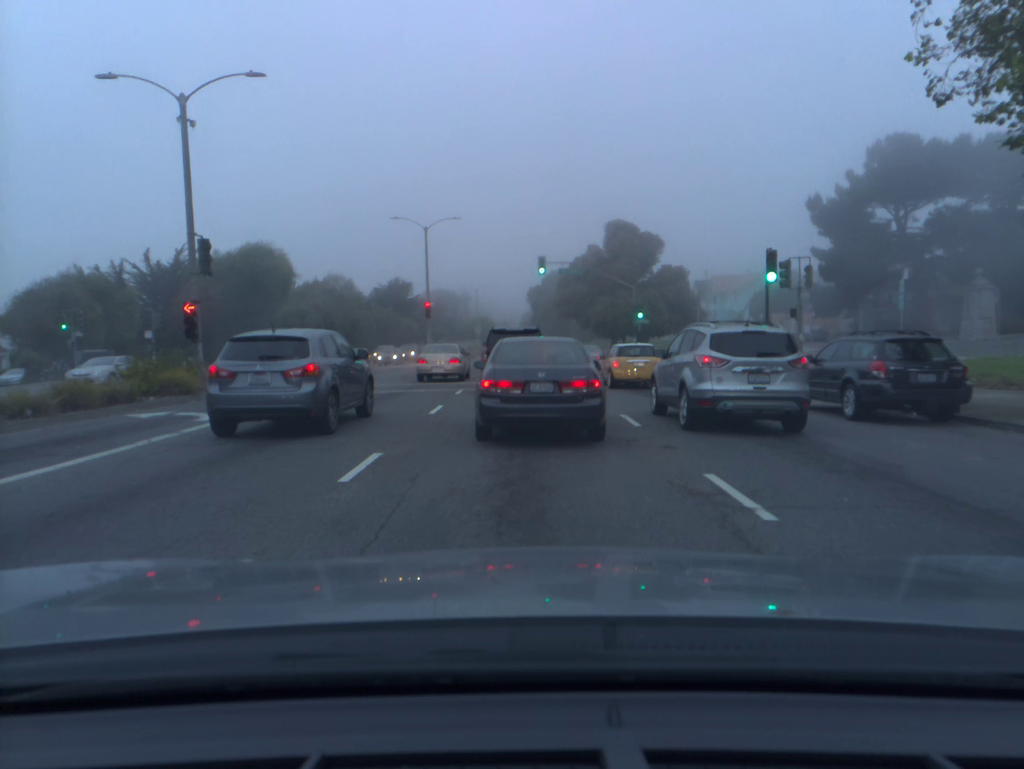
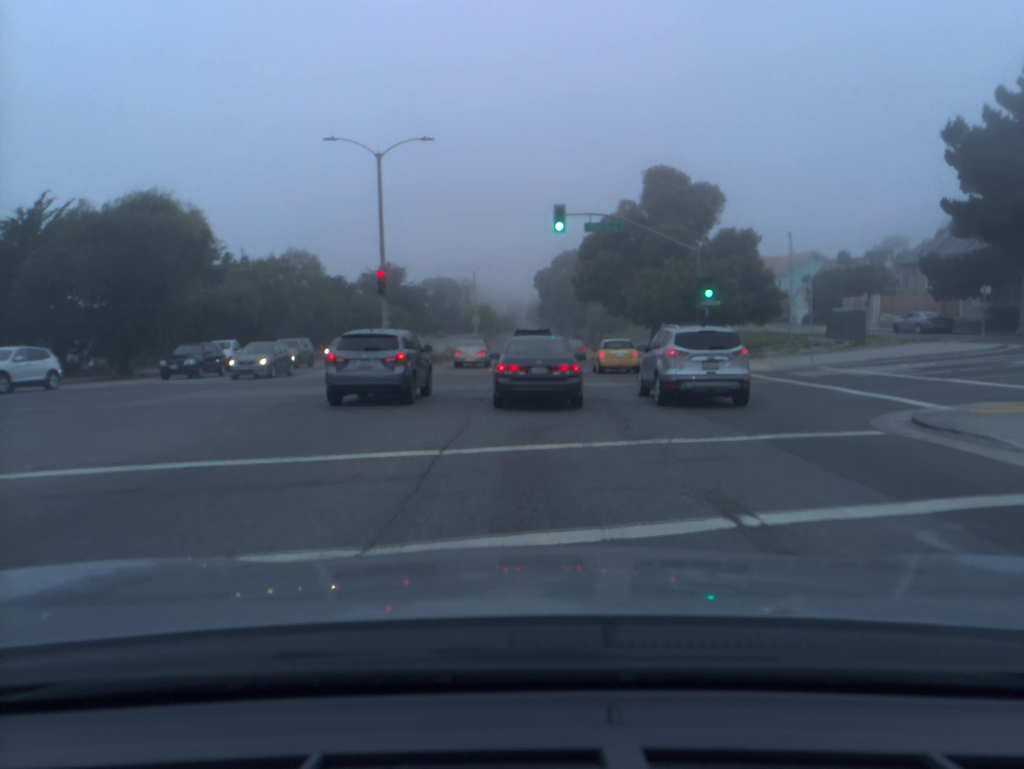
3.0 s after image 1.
(-0.2, +18.6) m; -1°
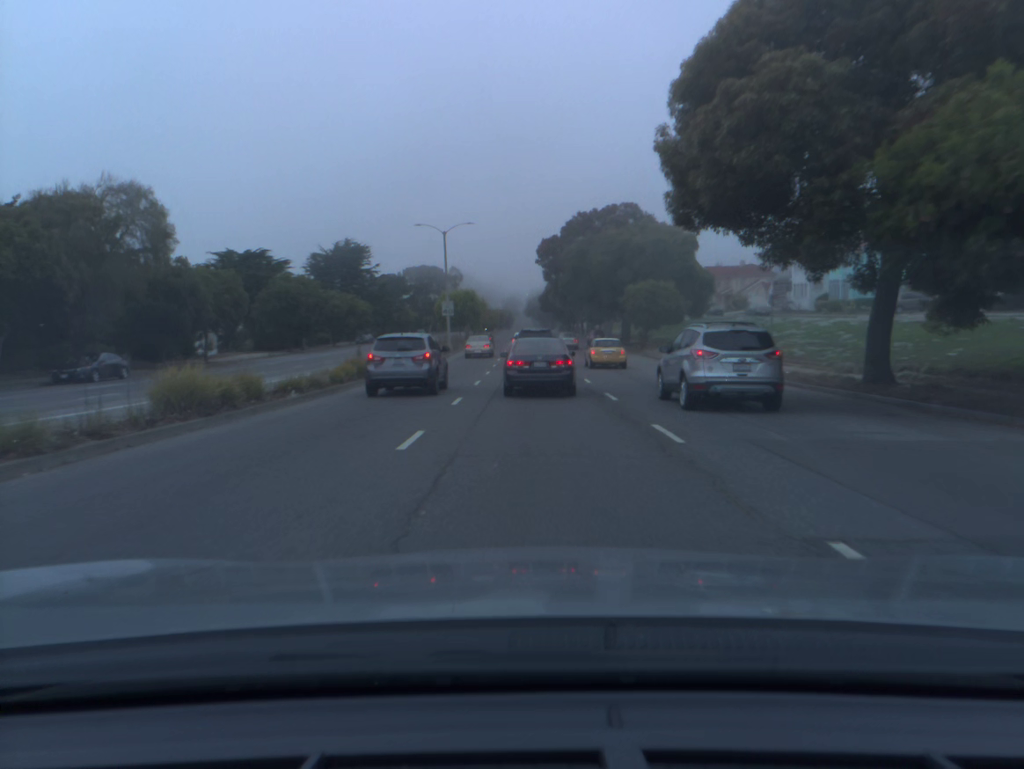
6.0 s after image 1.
(+0.1, +32.9) m; 0°
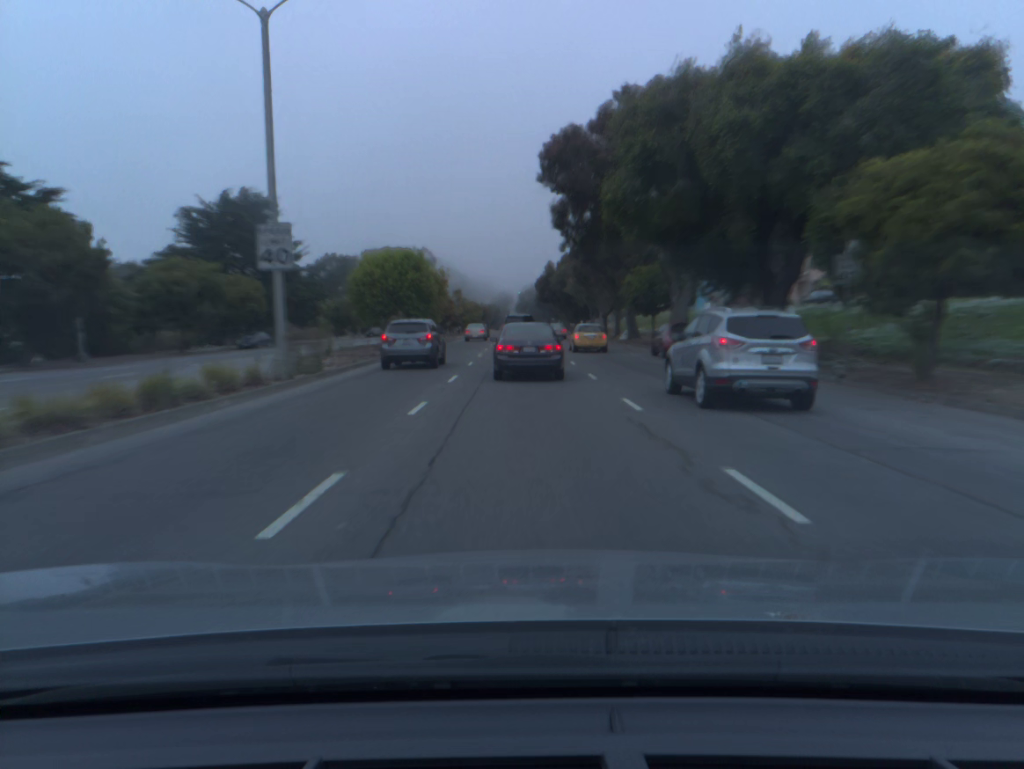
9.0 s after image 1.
(+0.1, +41.3) m; +1°
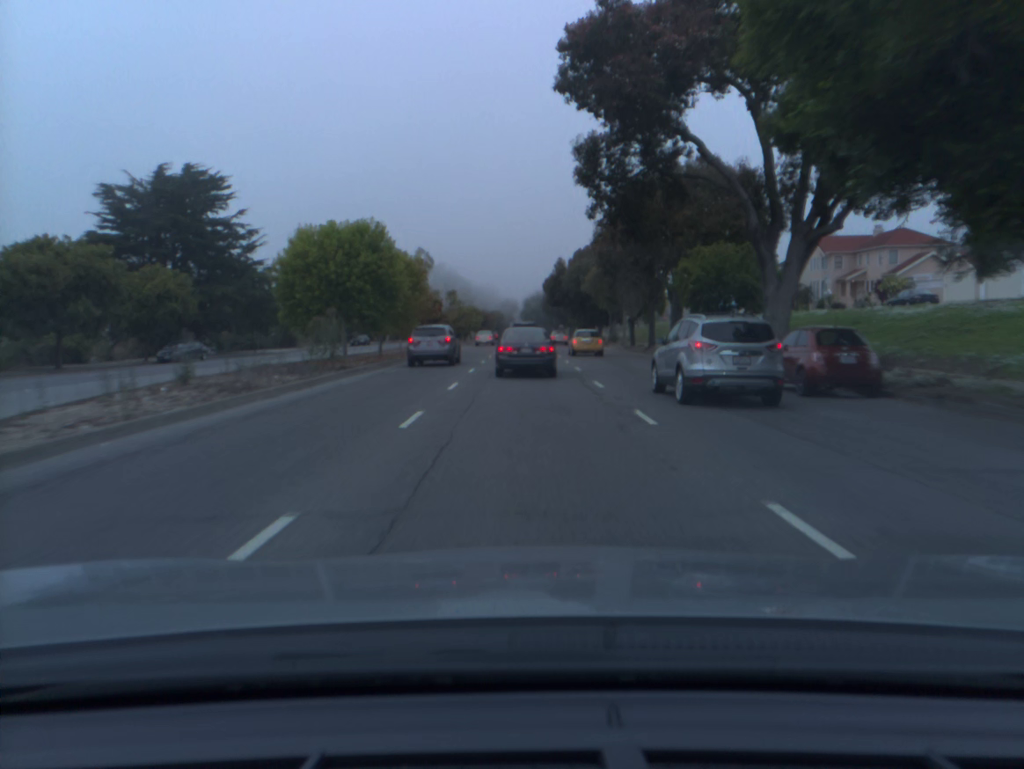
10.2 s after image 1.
(-0.1, +16.1) m; -1°
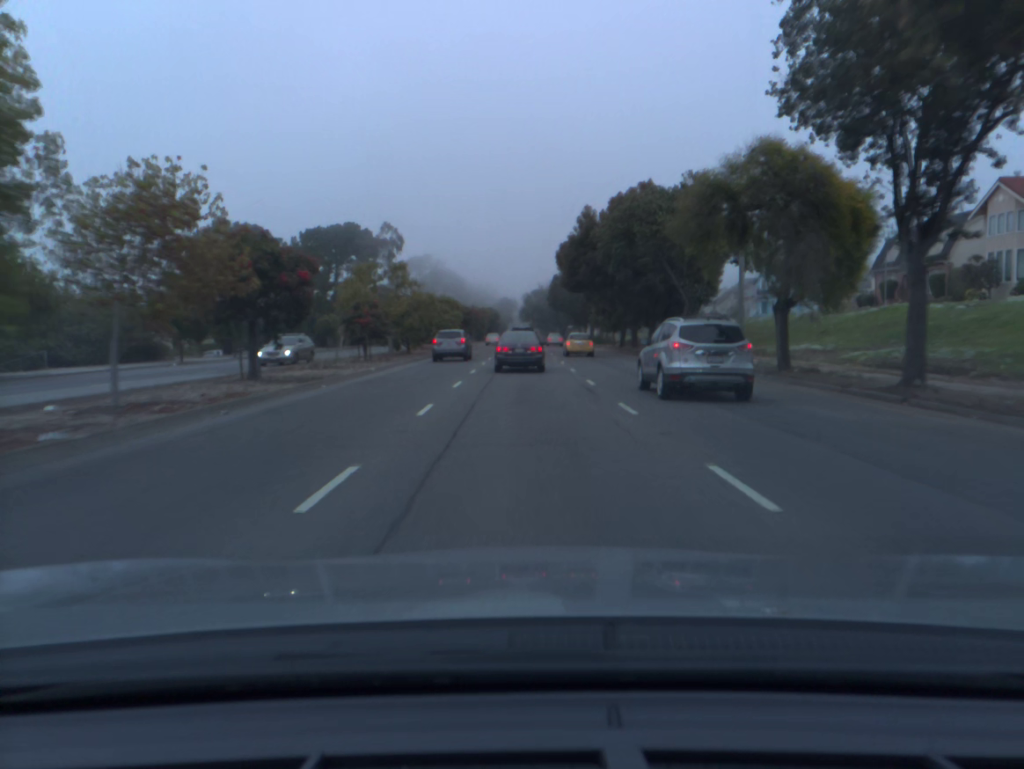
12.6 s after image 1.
(0.0, +34.3) m; 0°
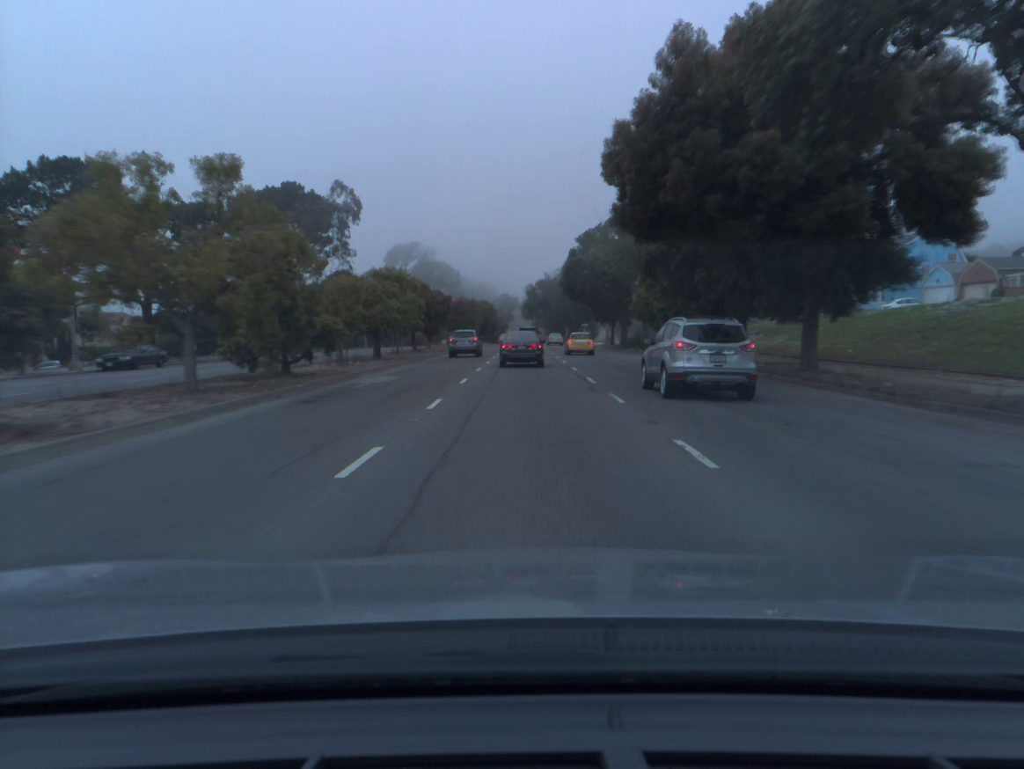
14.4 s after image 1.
(0.0, +27.5) m; 0°
